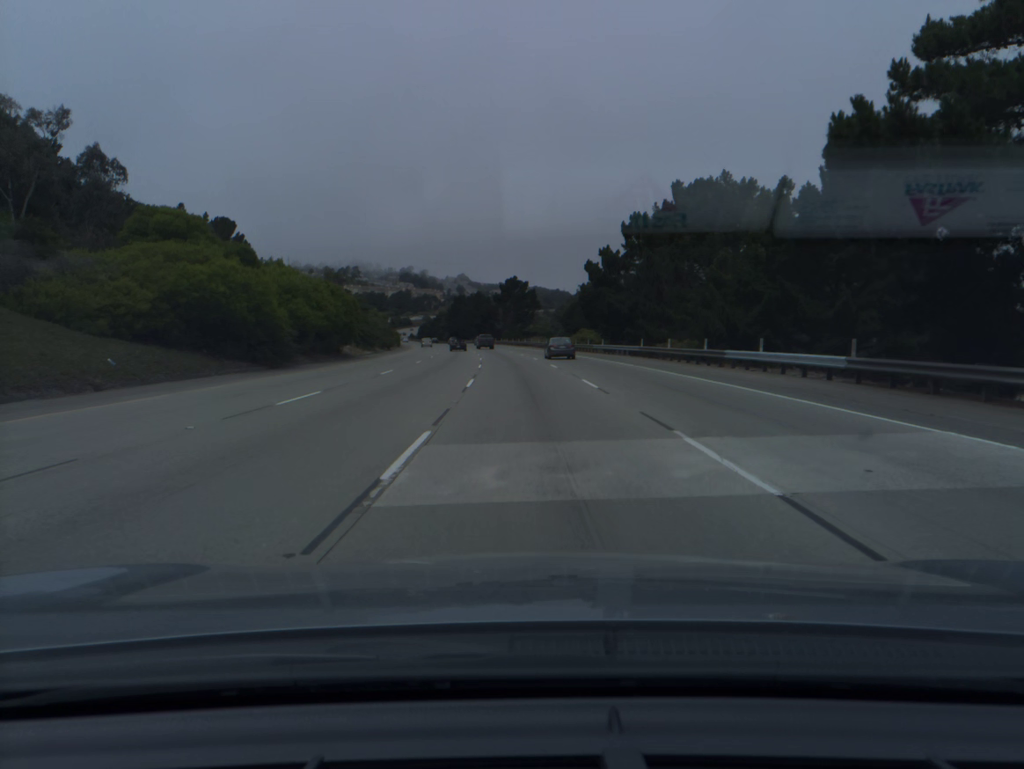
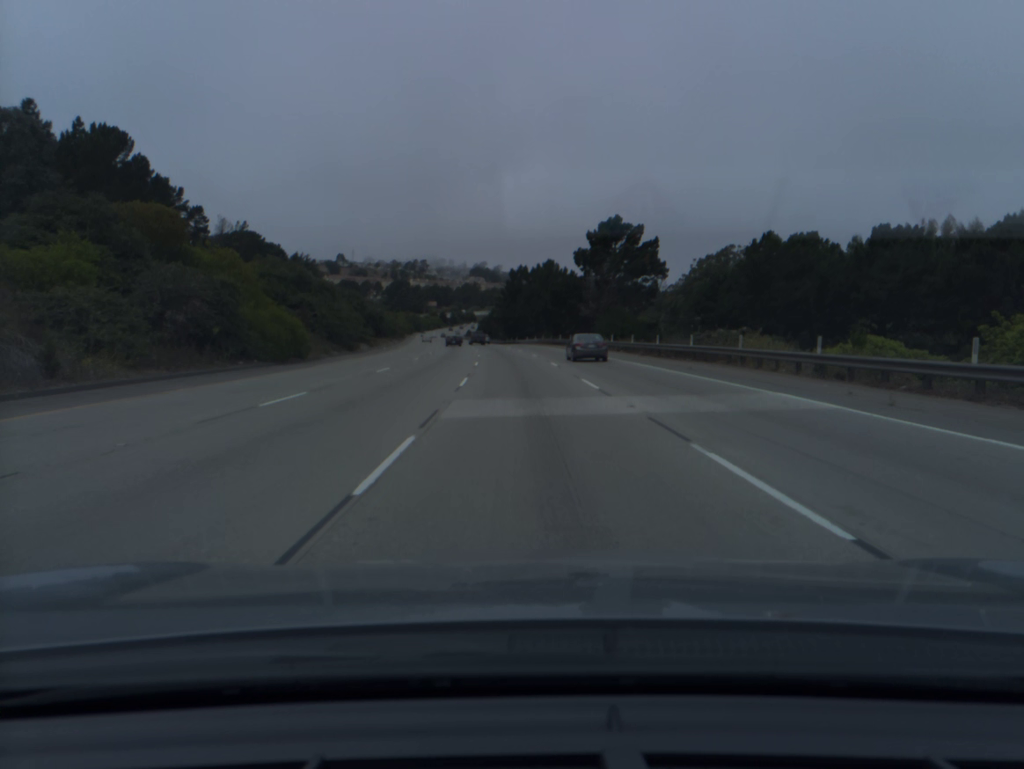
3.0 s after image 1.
(-4.0, +88.7) m; -5°
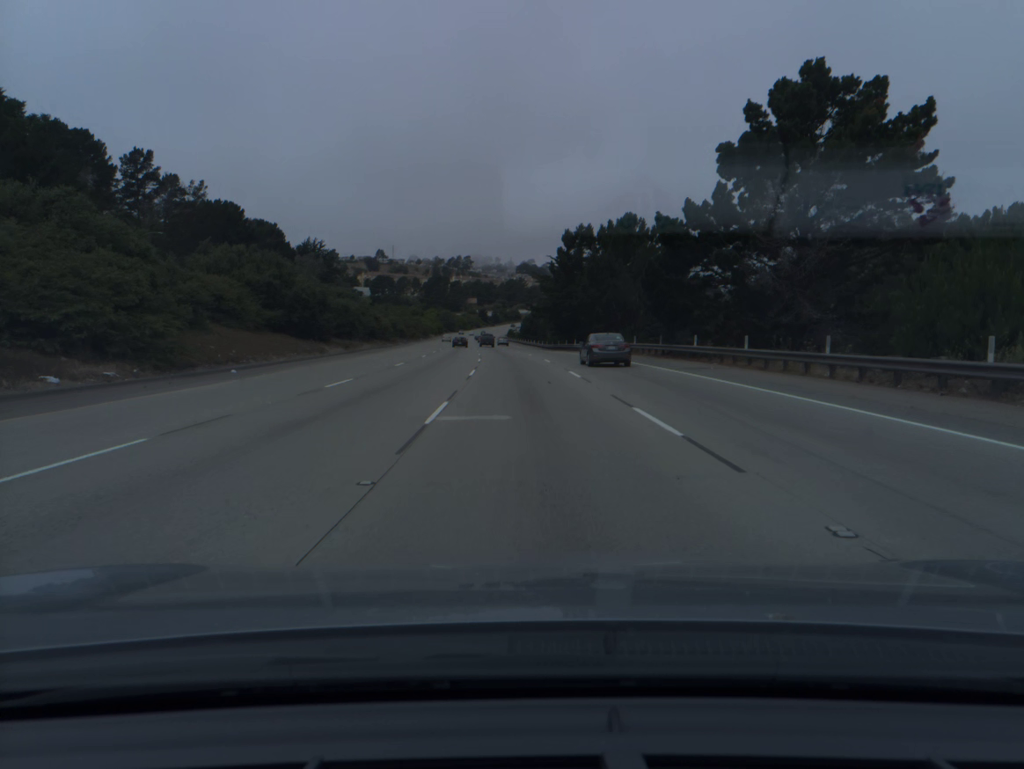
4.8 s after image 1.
(-1.5, +53.0) m; -3°
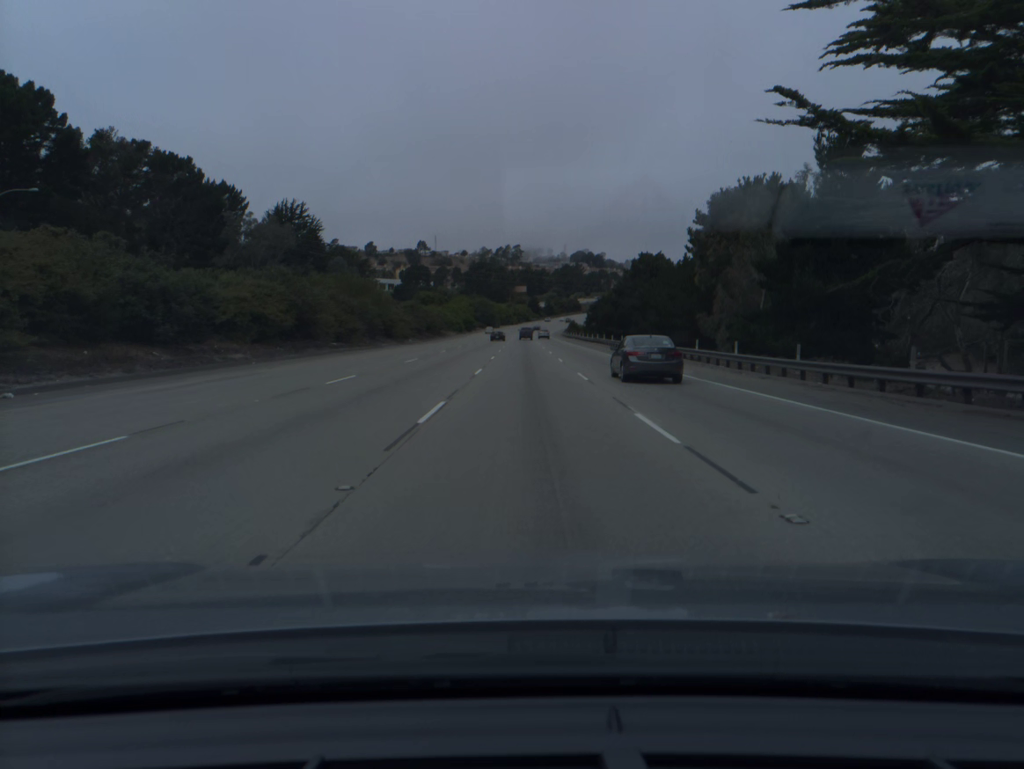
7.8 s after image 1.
(-3.6, +87.8) m; -4°
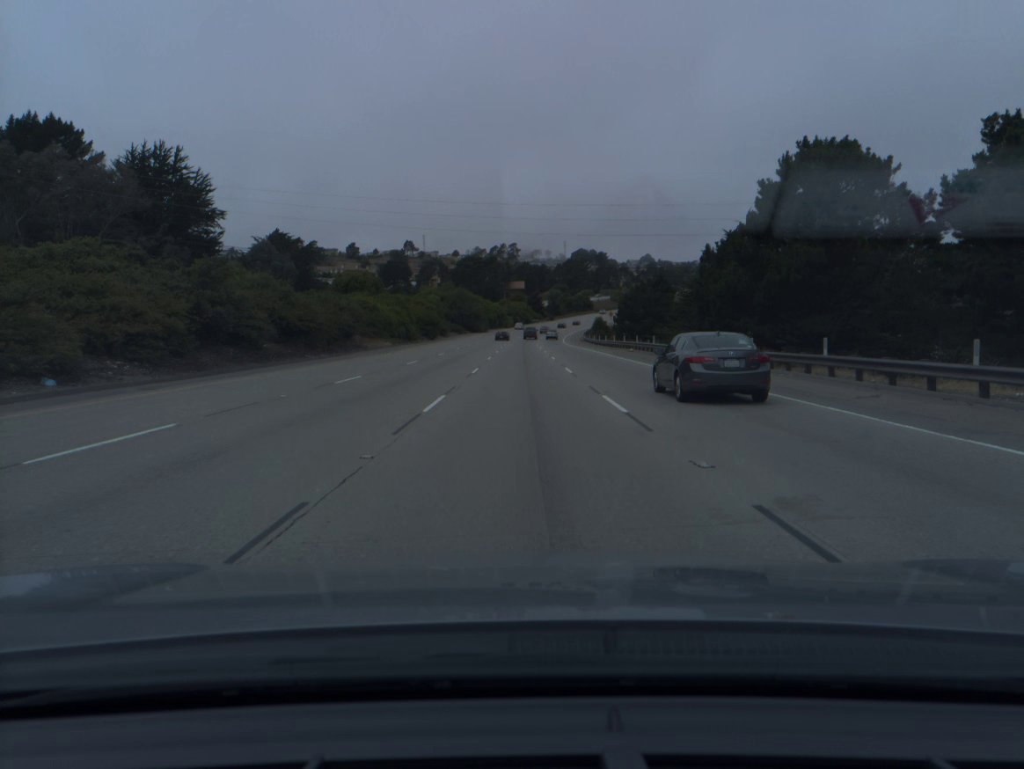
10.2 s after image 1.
(0.0, +71.0) m; 0°
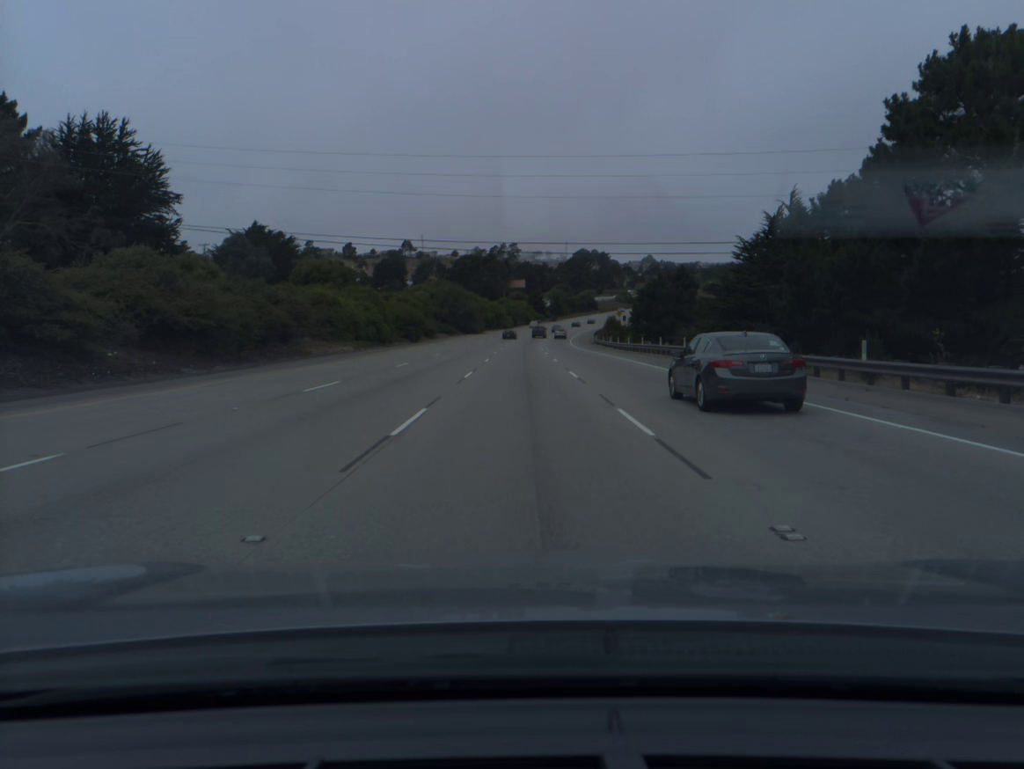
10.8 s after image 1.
(0.0, +17.8) m; 0°
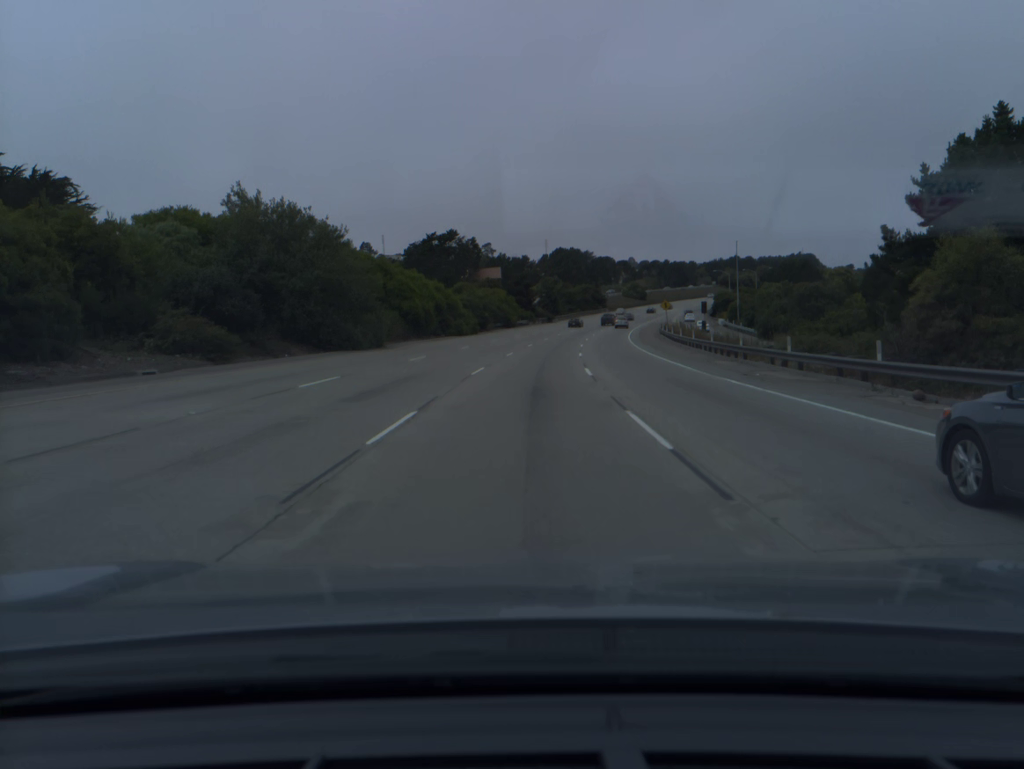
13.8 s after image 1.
(+0.2, +88.8) m; +1°
